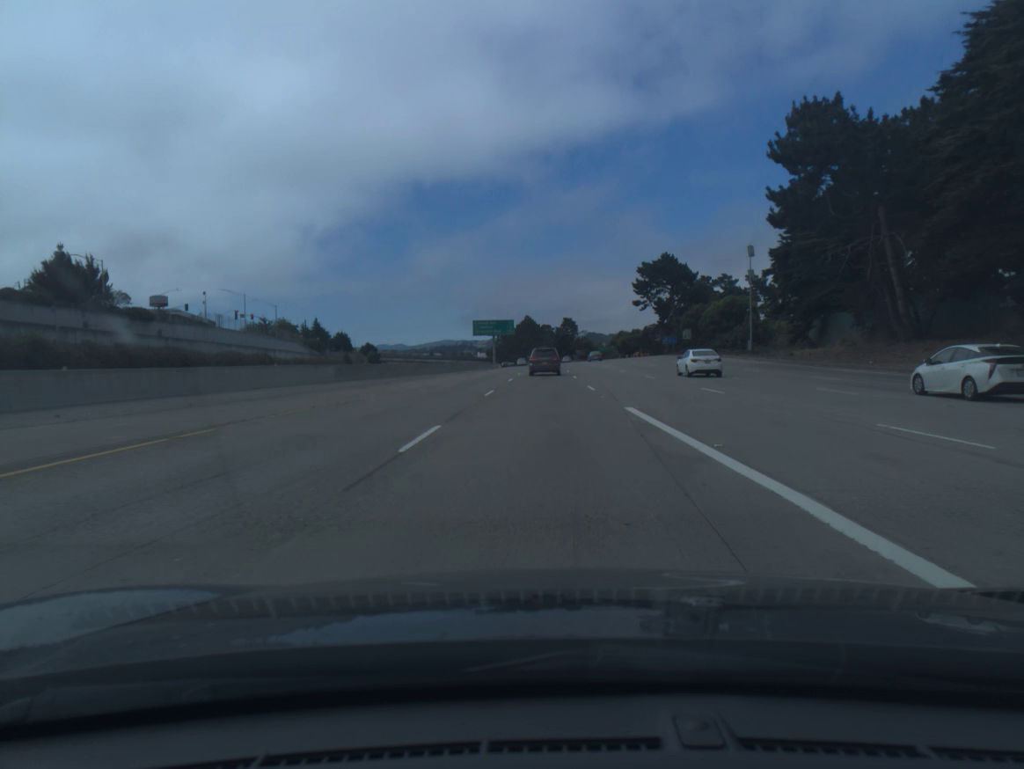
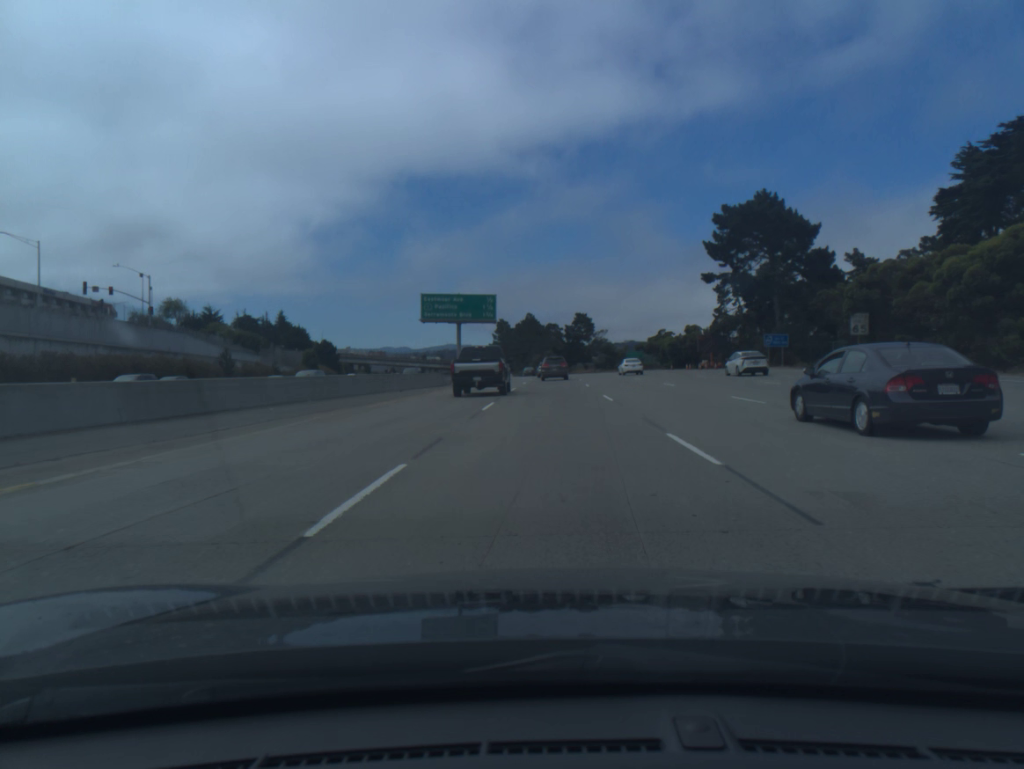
(-0.2, +63.3) m; 0°
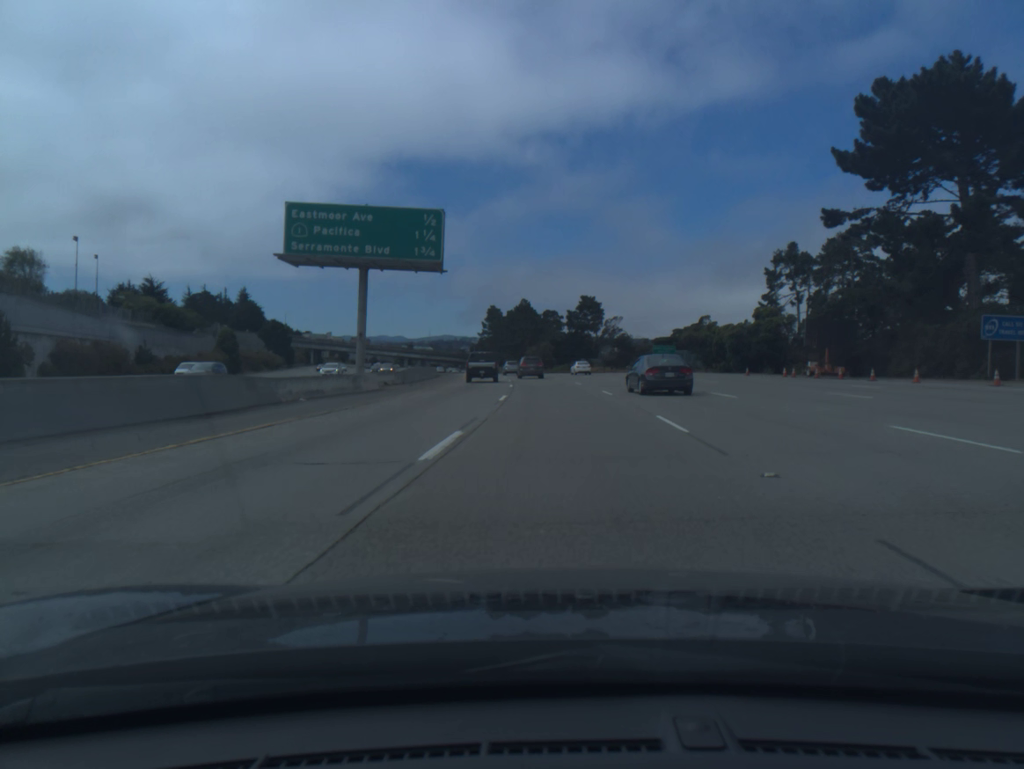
(+0.1, +39.7) m; 0°
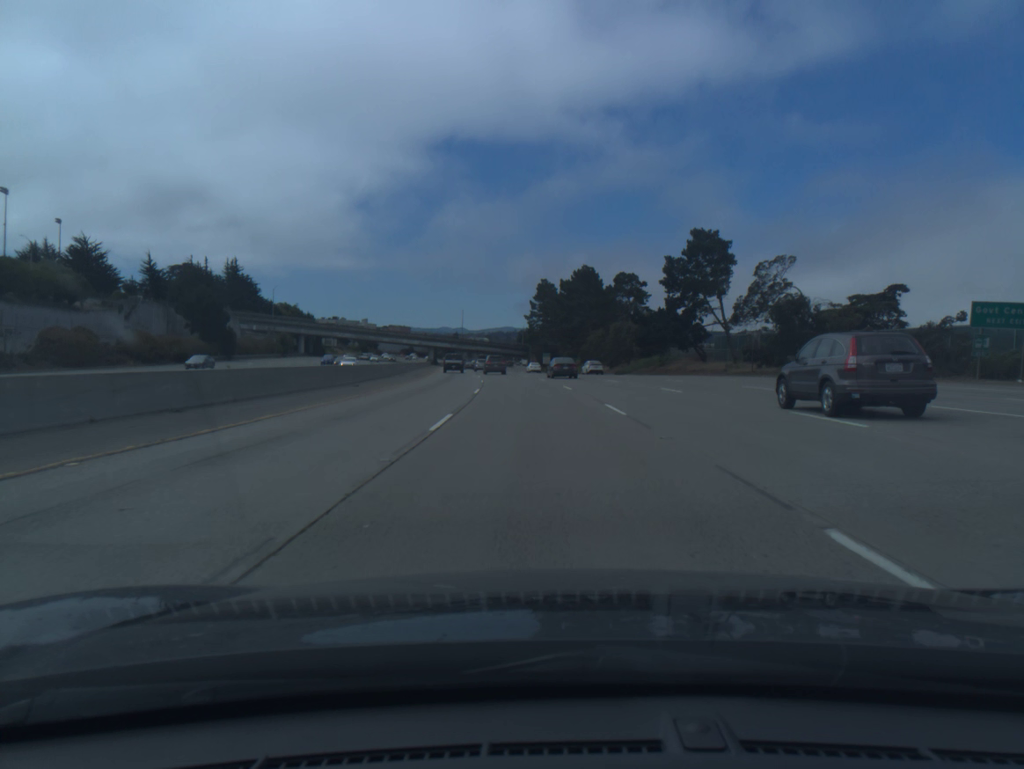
(-1.5, +69.4) m; -4°
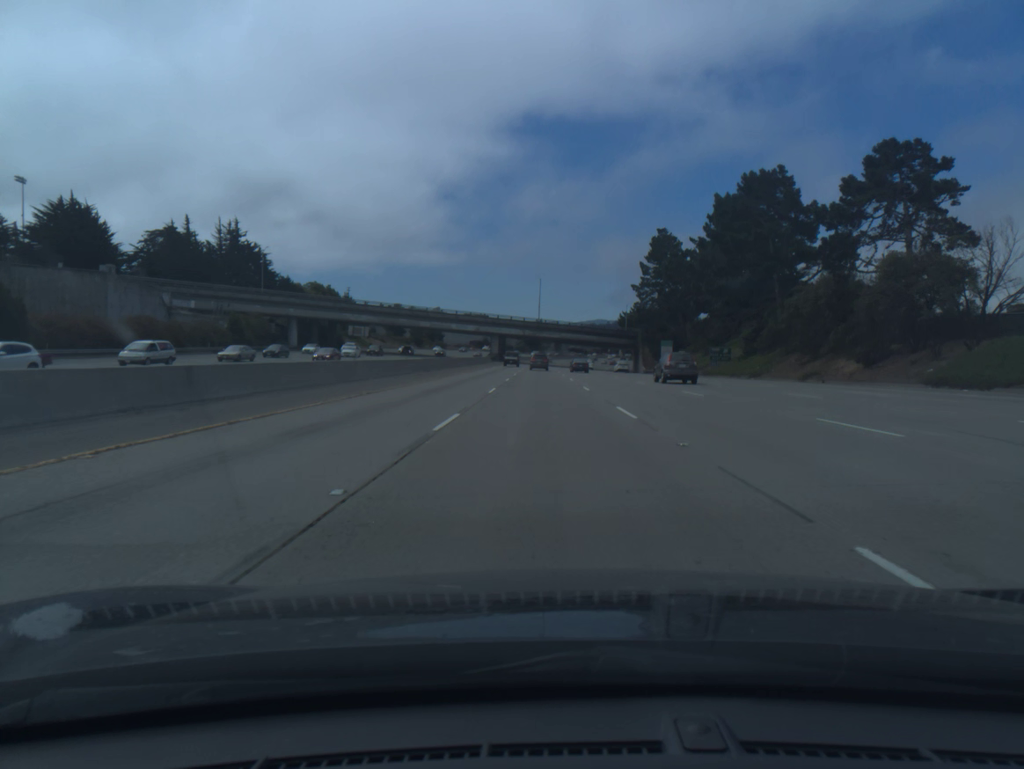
(-4.7, +73.3) m; -7°
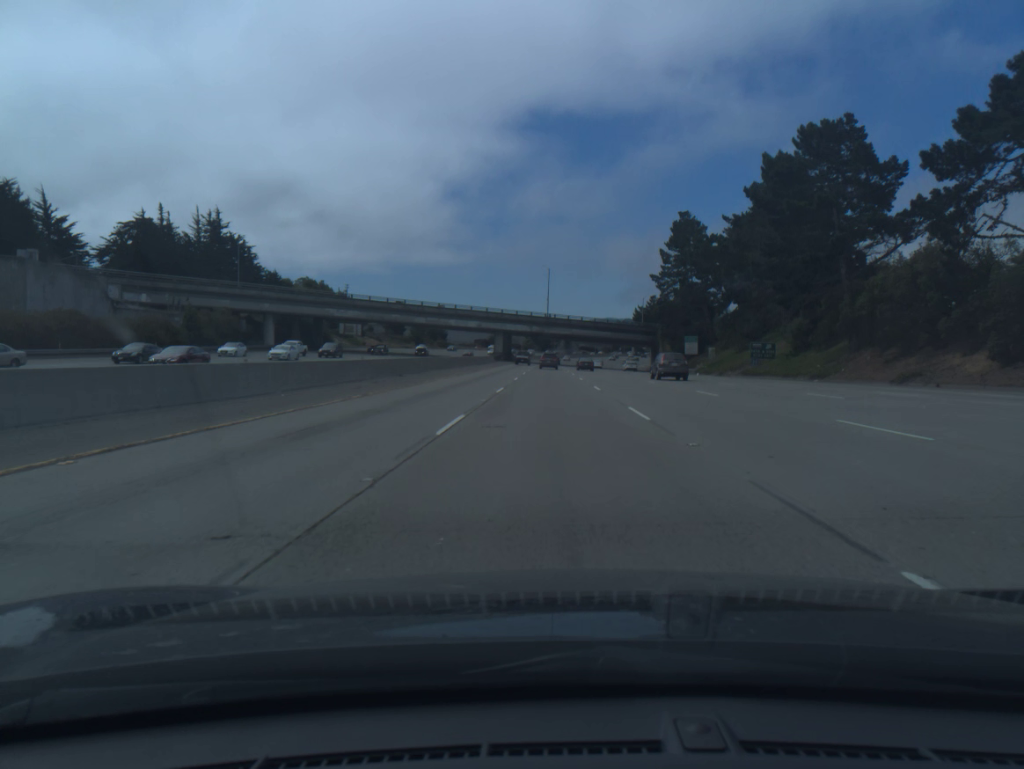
(-0.1, +15.1) m; -1°
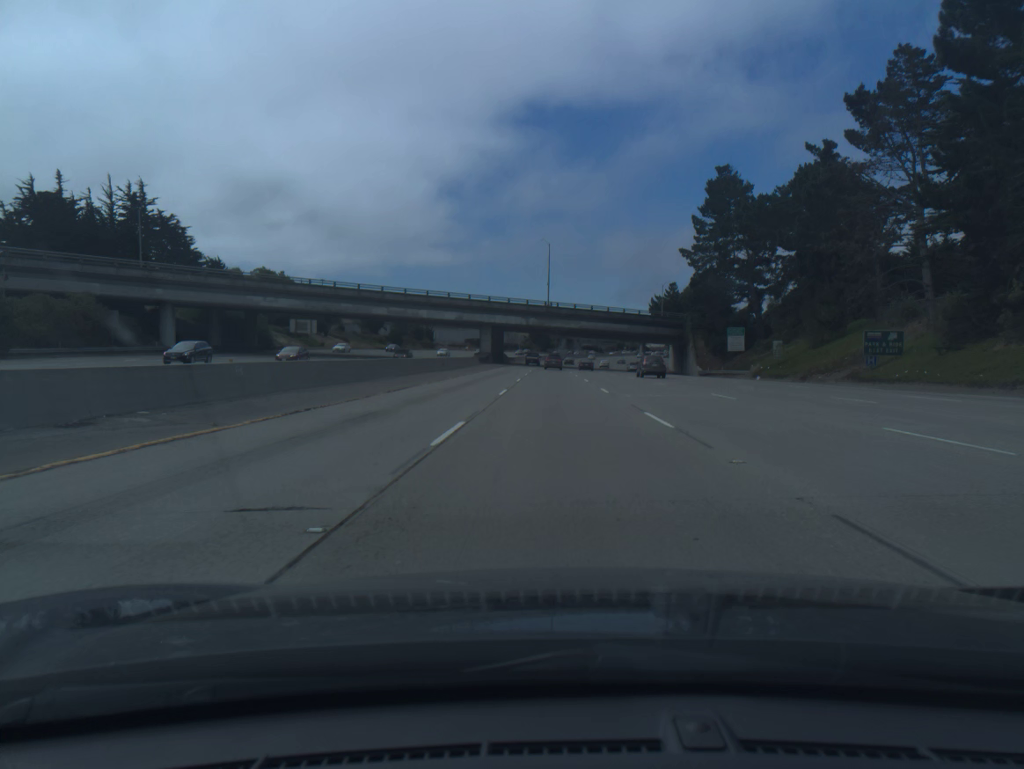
(0.0, +30.7) m; 0°
